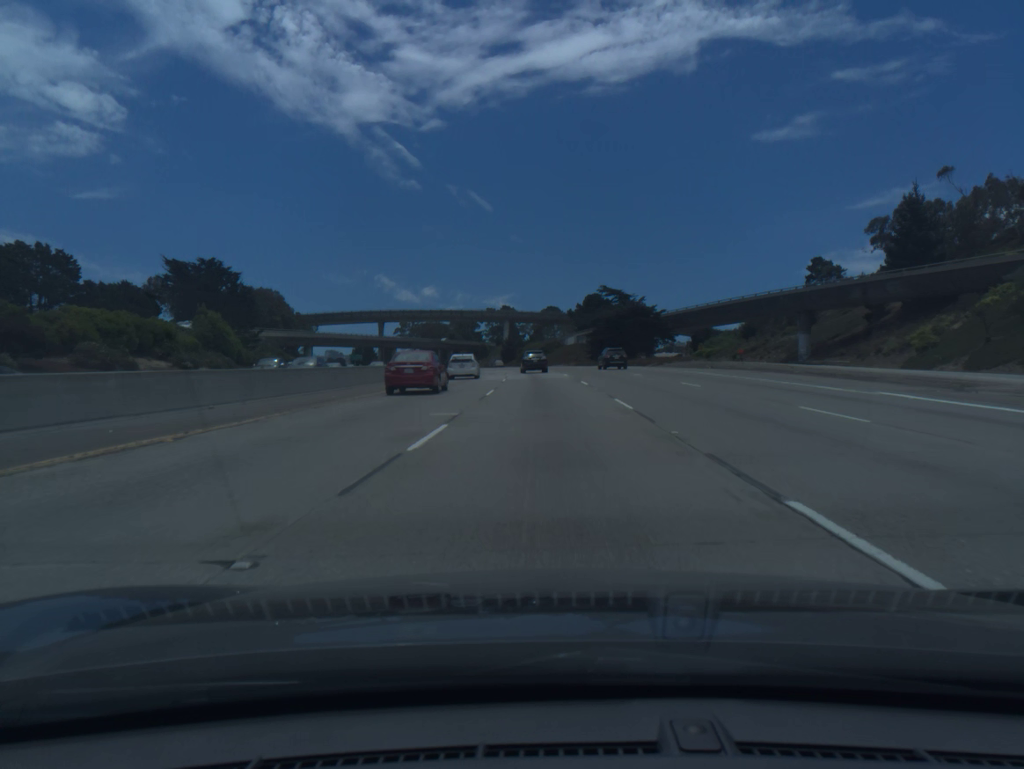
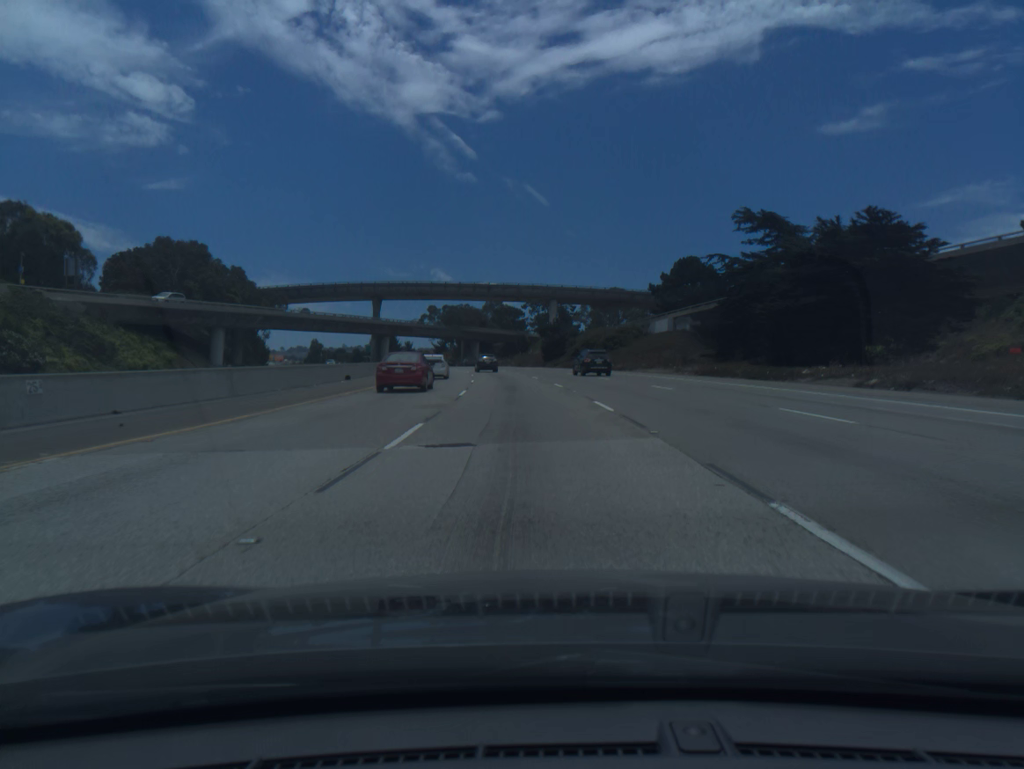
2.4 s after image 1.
(-1.5, +73.0) m; -4°
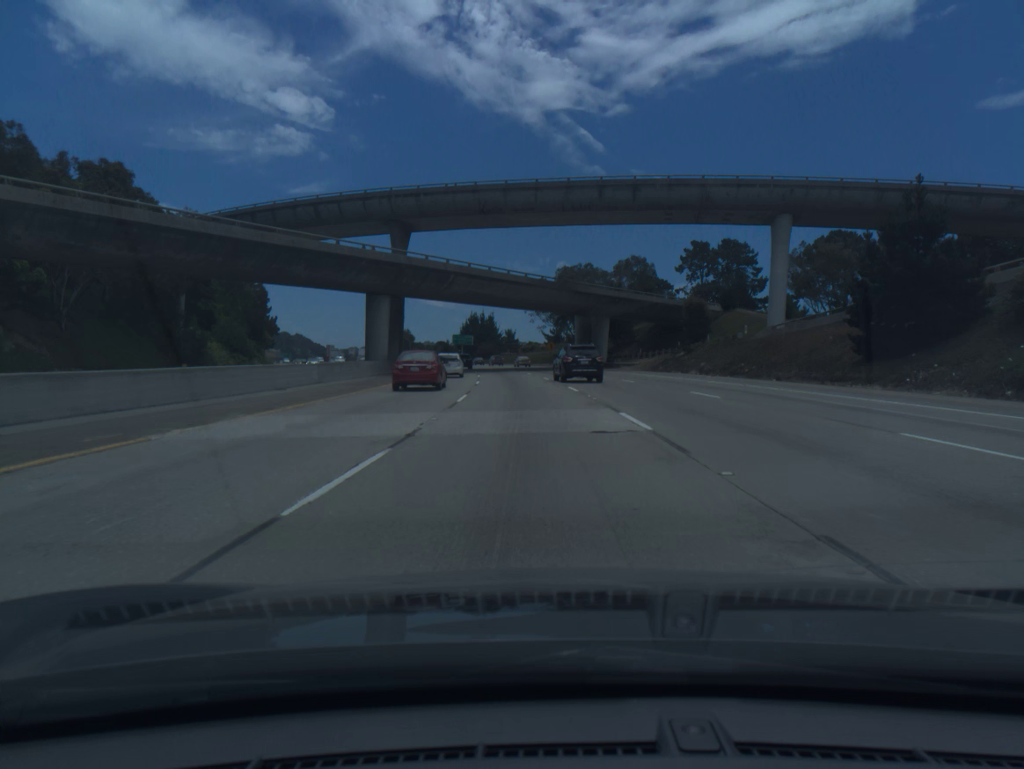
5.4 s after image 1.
(-7.7, +91.4) m; -9°
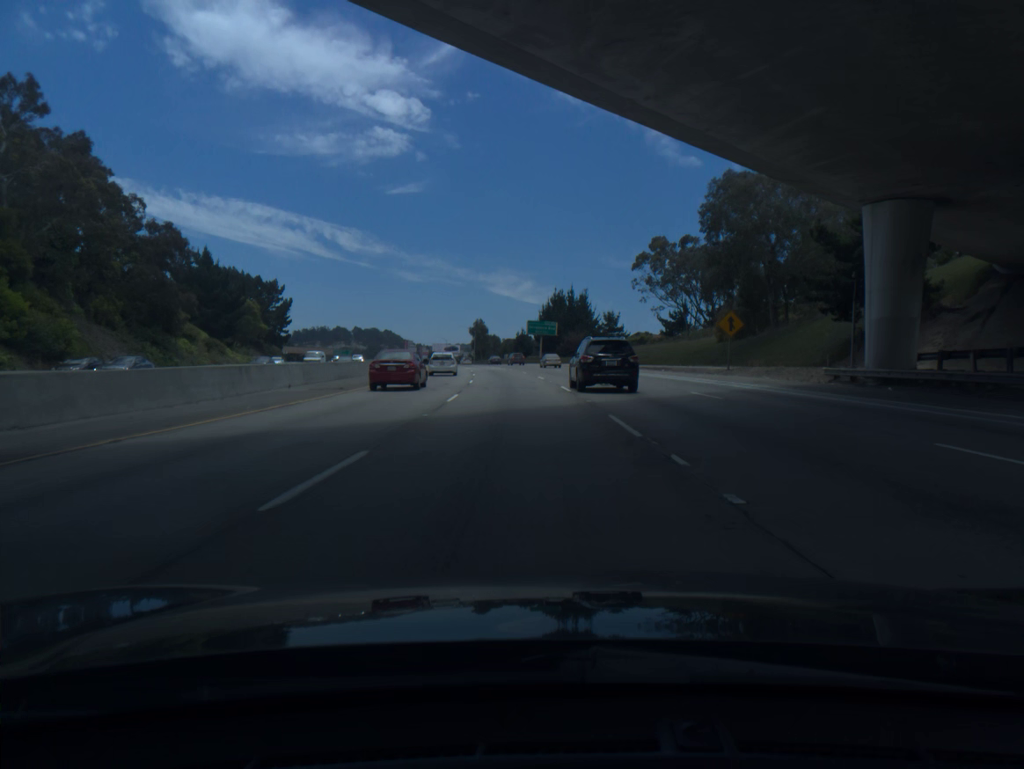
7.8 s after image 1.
(-4.1, +73.6) m; -7°
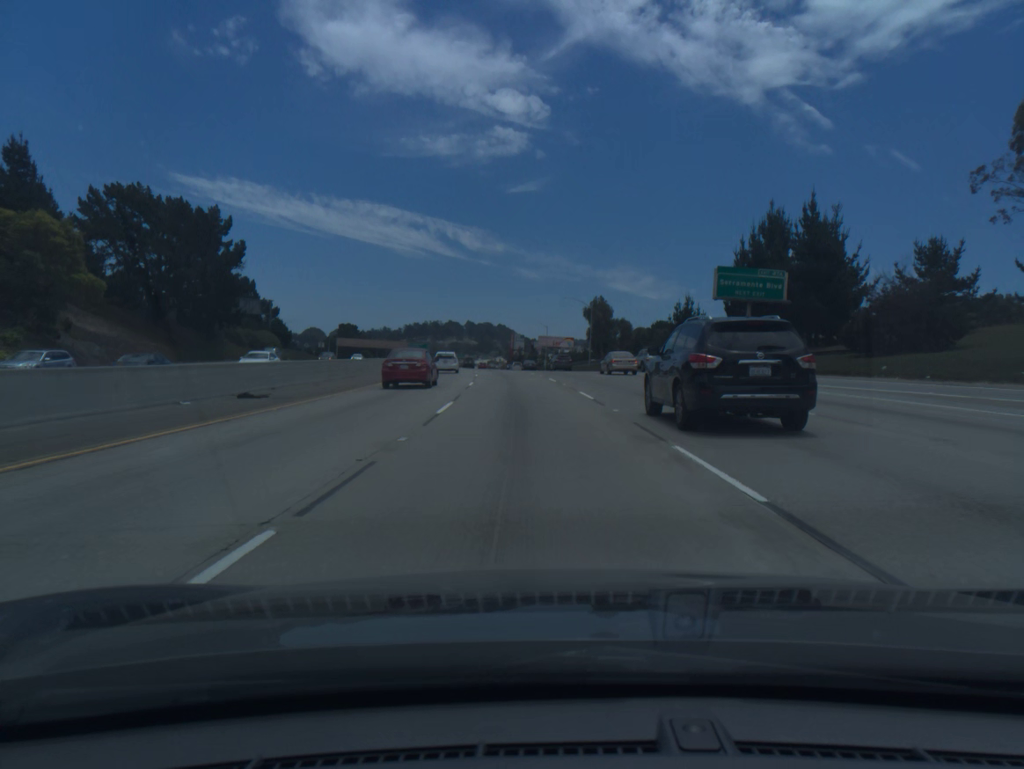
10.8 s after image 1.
(-7.5, +92.0) m; -9°
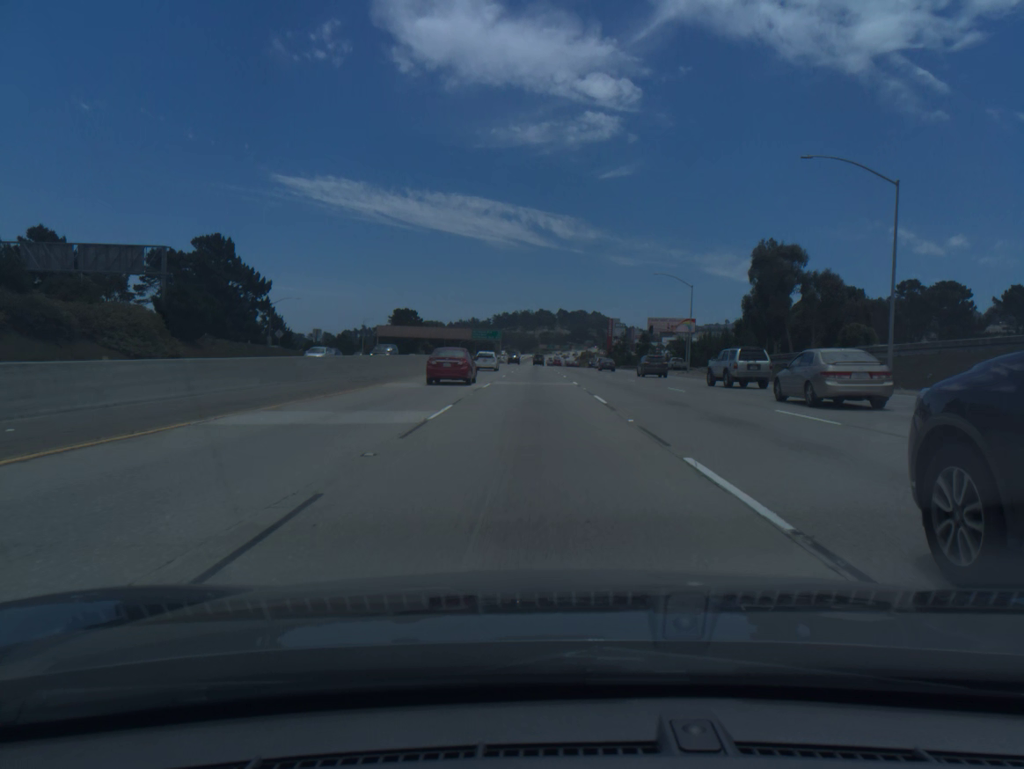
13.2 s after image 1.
(-4.6, +73.8) m; -7°
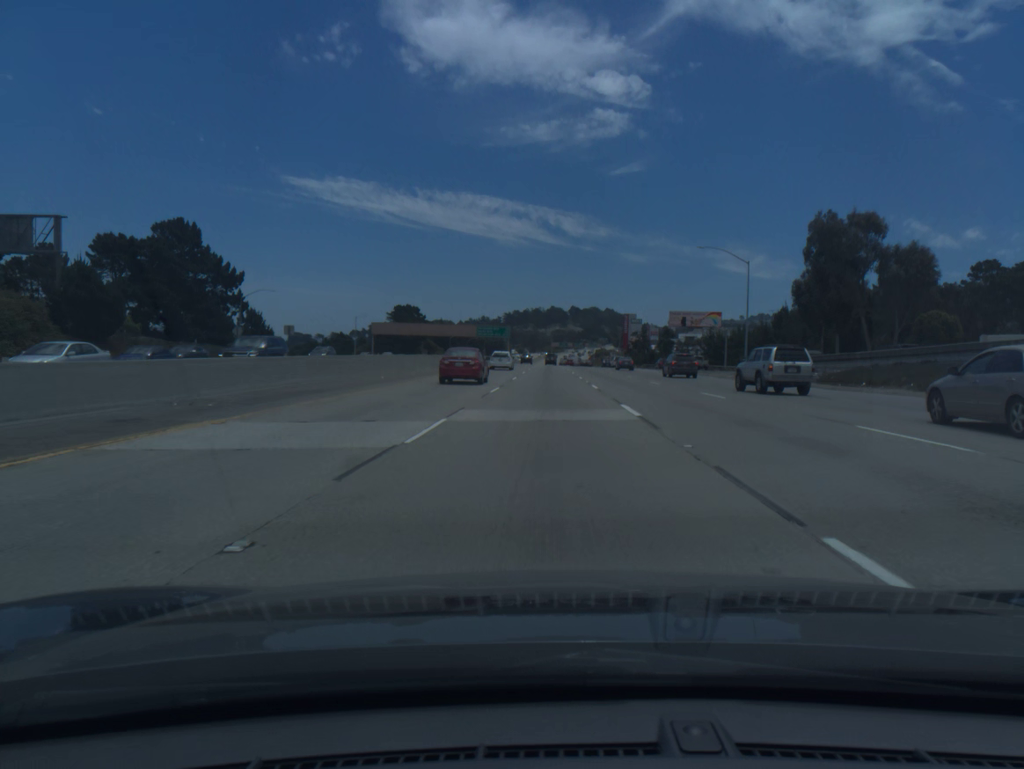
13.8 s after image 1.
(-0.2, +18.5) m; -1°
